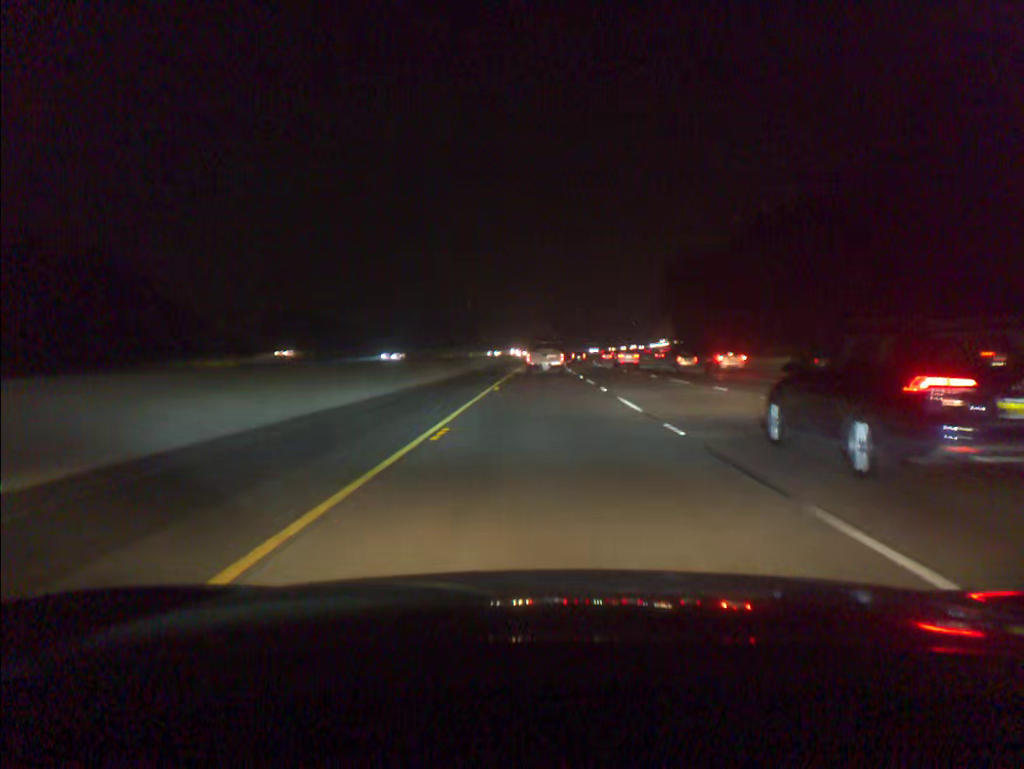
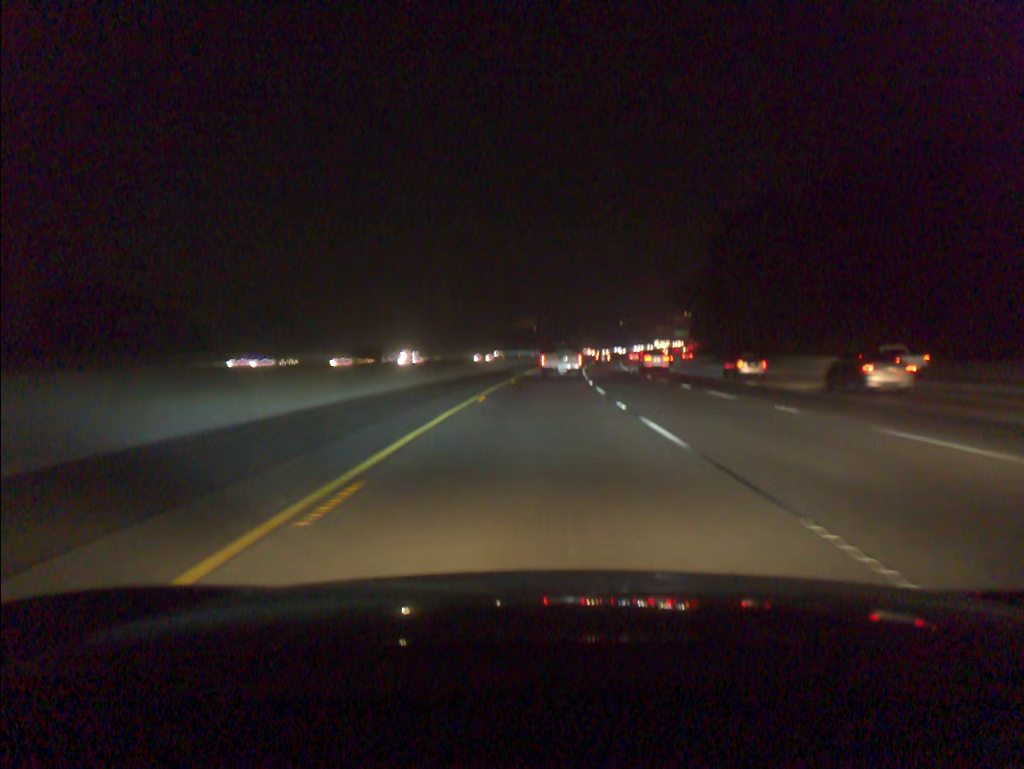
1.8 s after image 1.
(+0.2, +64.1) m; +1°
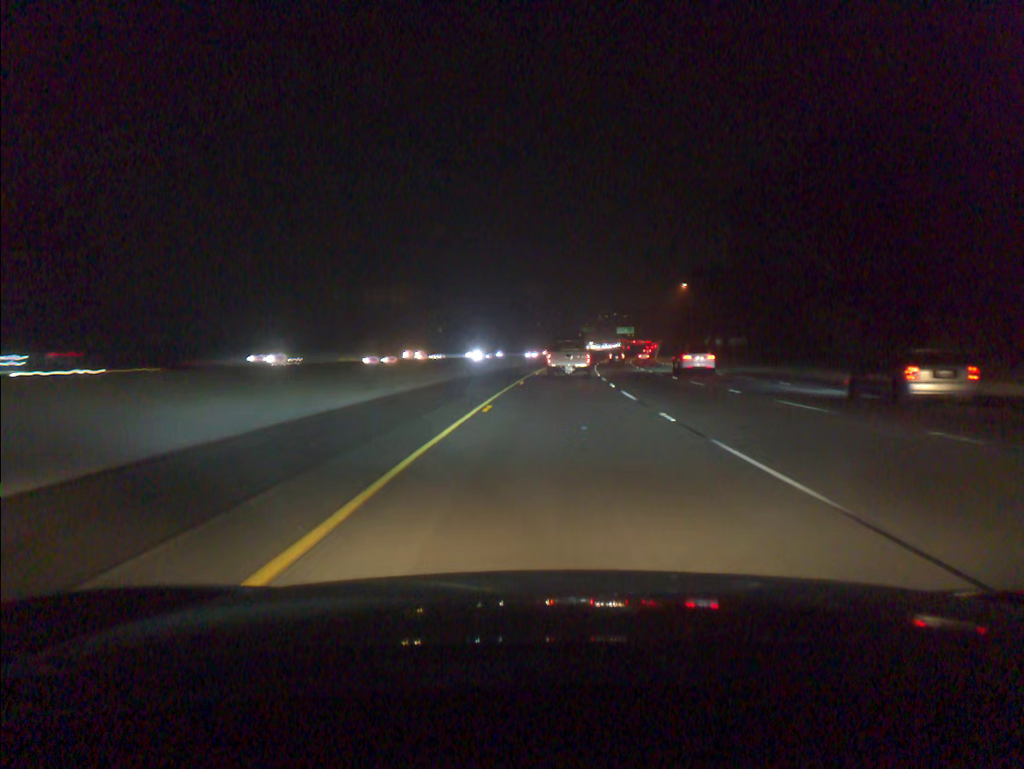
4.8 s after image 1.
(+4.7, +106.1) m; +6°
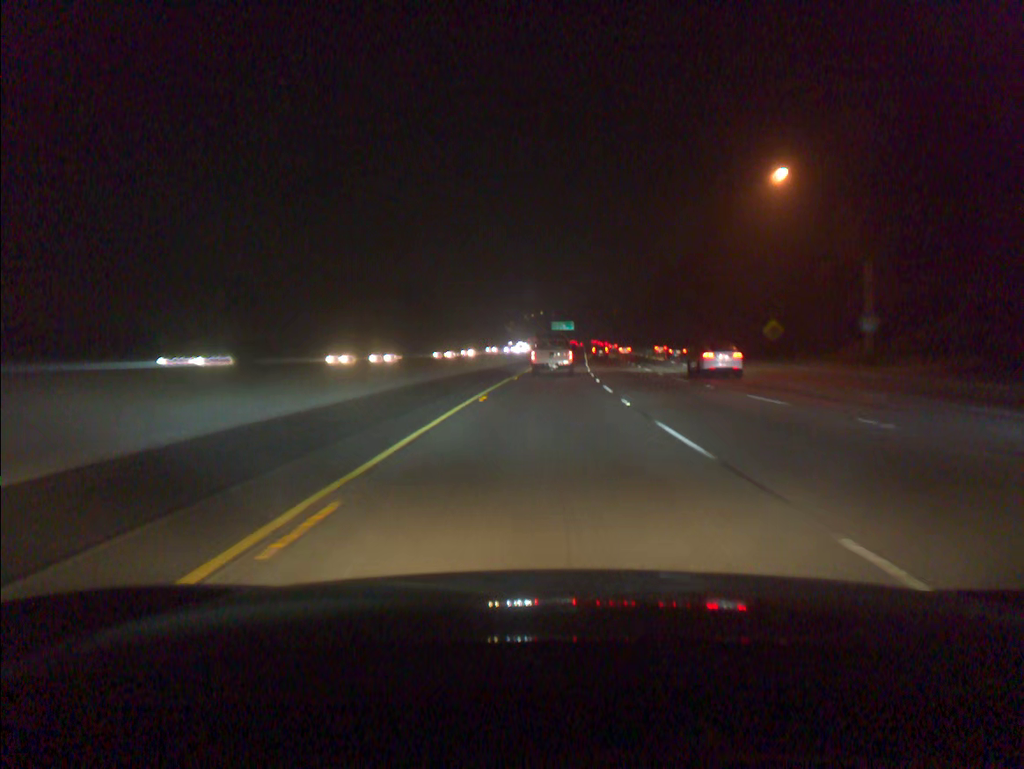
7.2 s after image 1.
(+4.2, +84.1) m; +6°
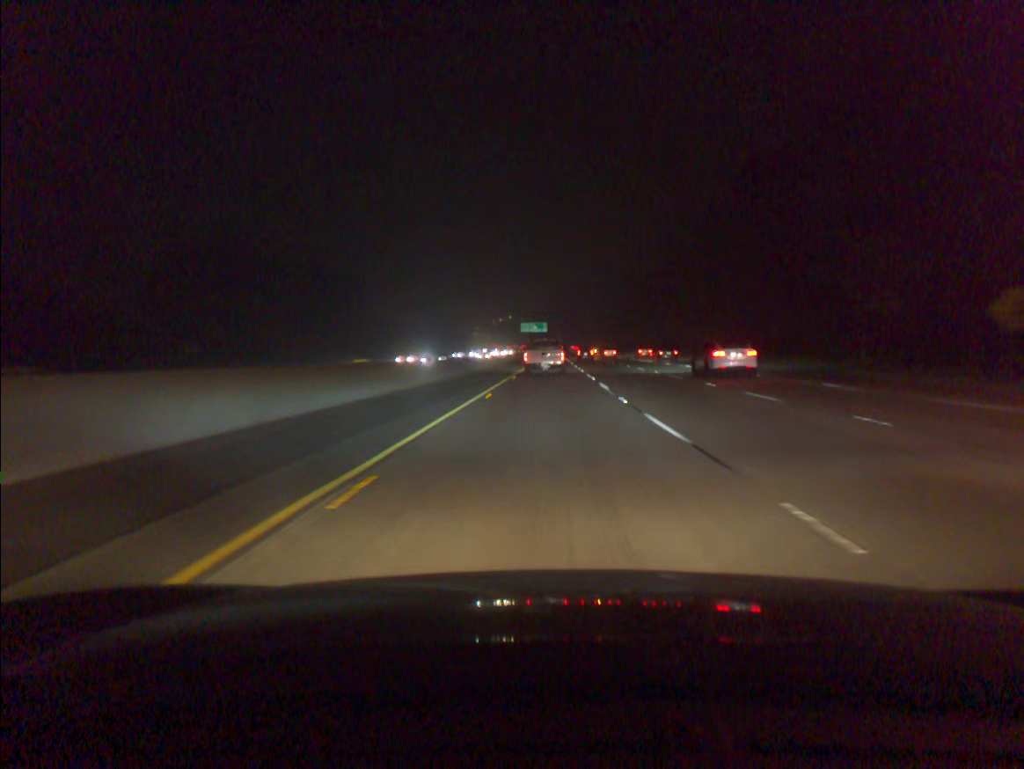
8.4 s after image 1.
(+0.9, +42.3) m; +2°
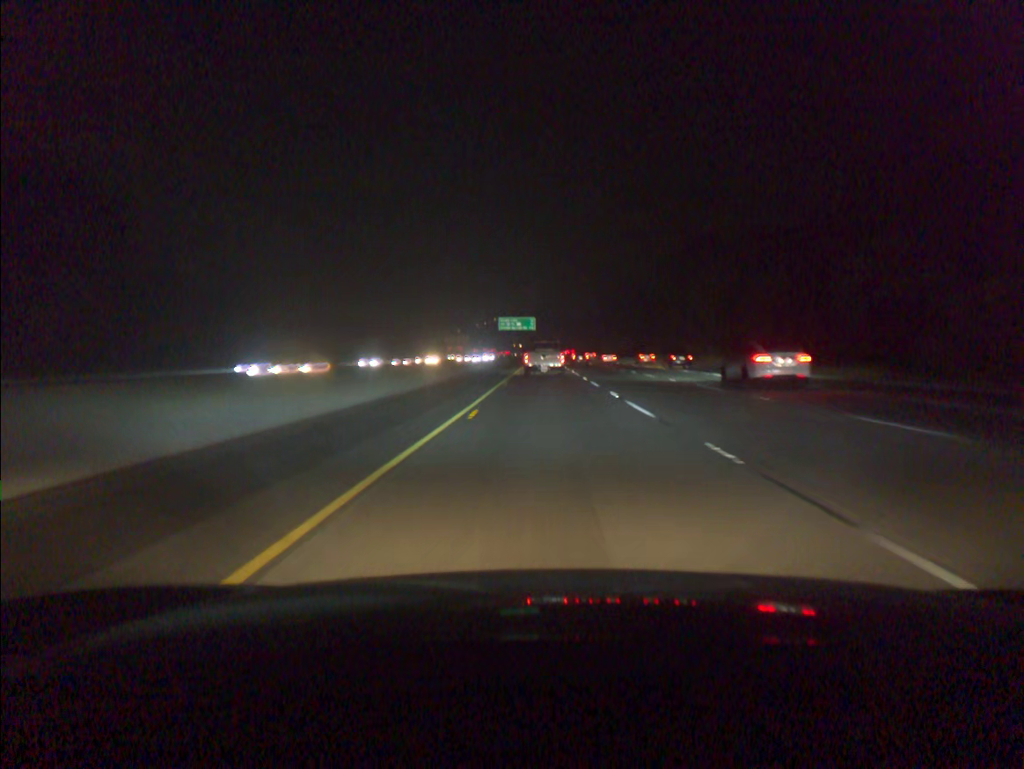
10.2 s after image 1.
(+0.7, +64.2) m; +1°
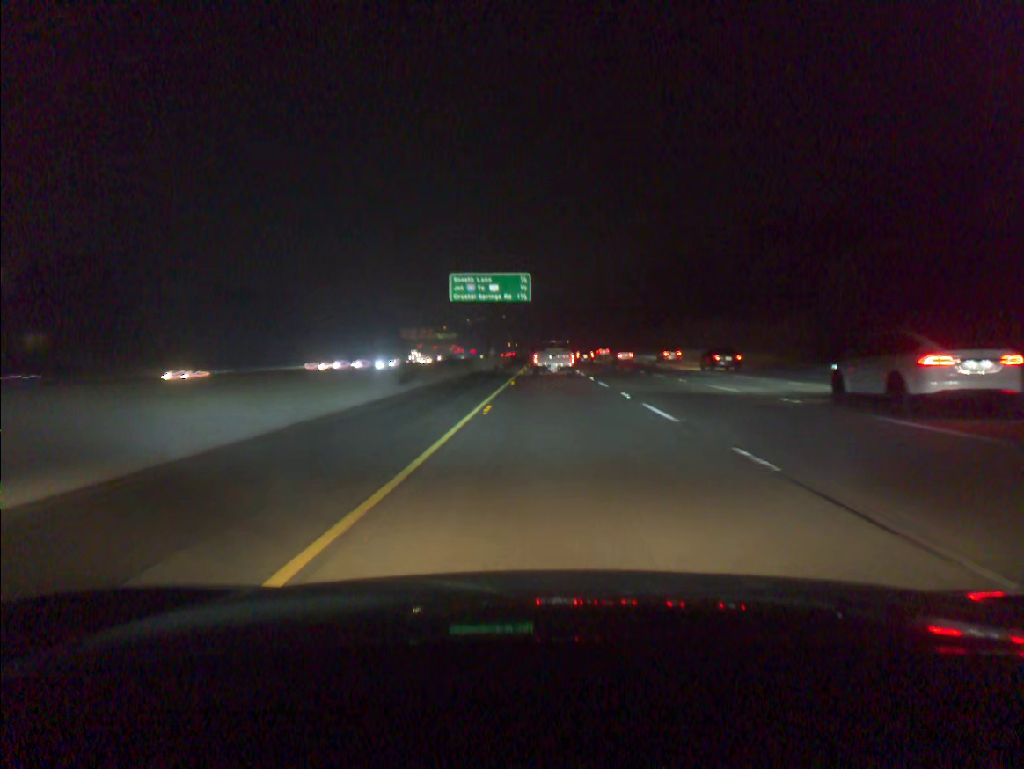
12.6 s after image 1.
(-0.1, +86.7) m; 0°
